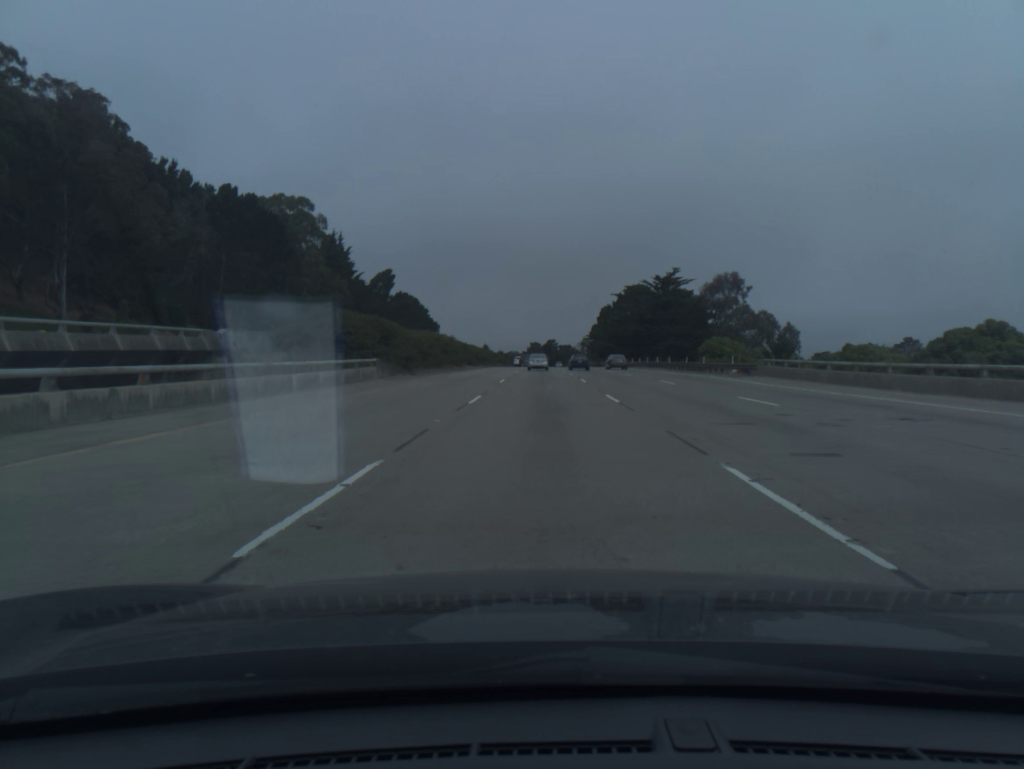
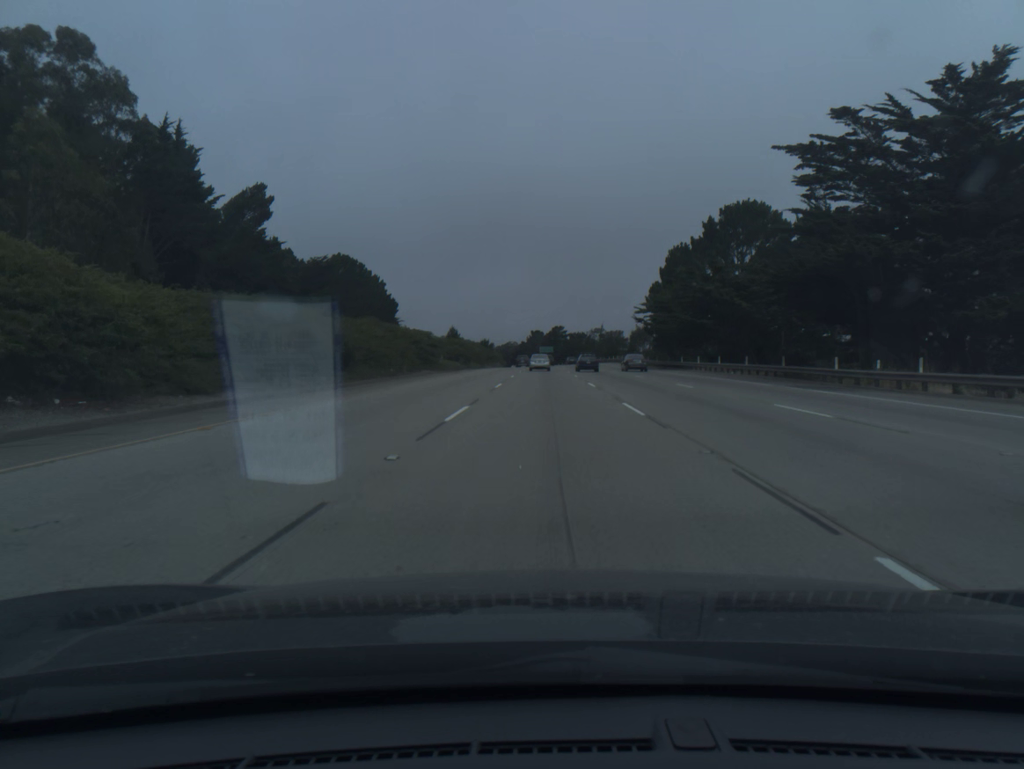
(+0.1, +88.1) m; 0°
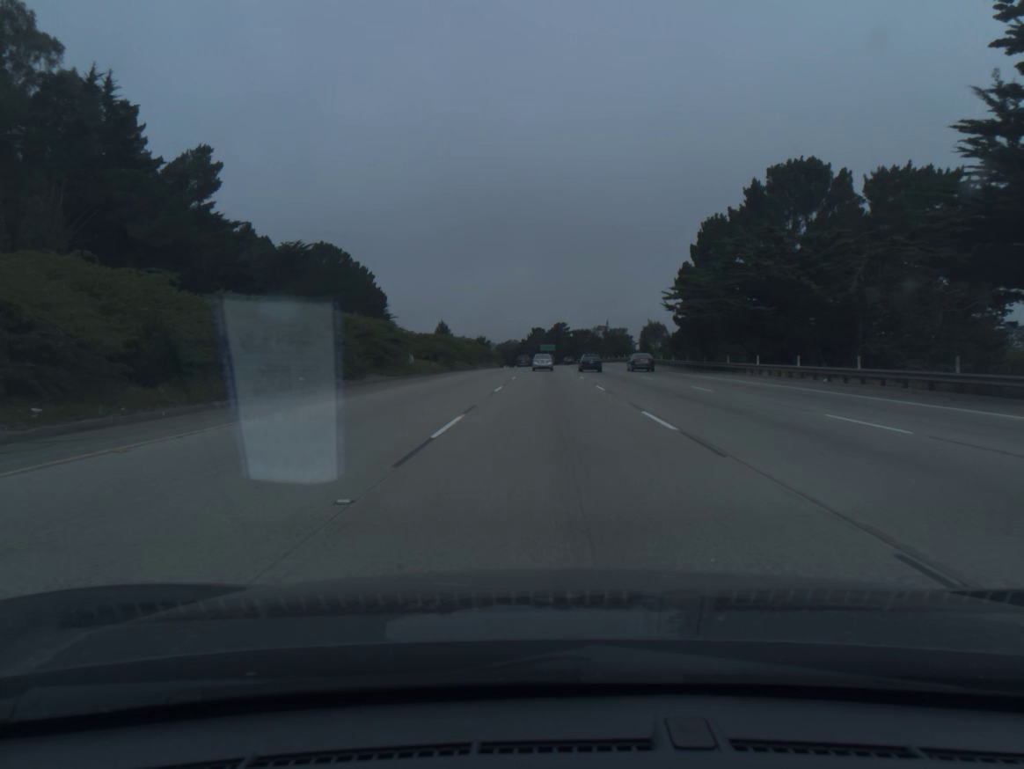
(0.0, +17.4) m; 0°
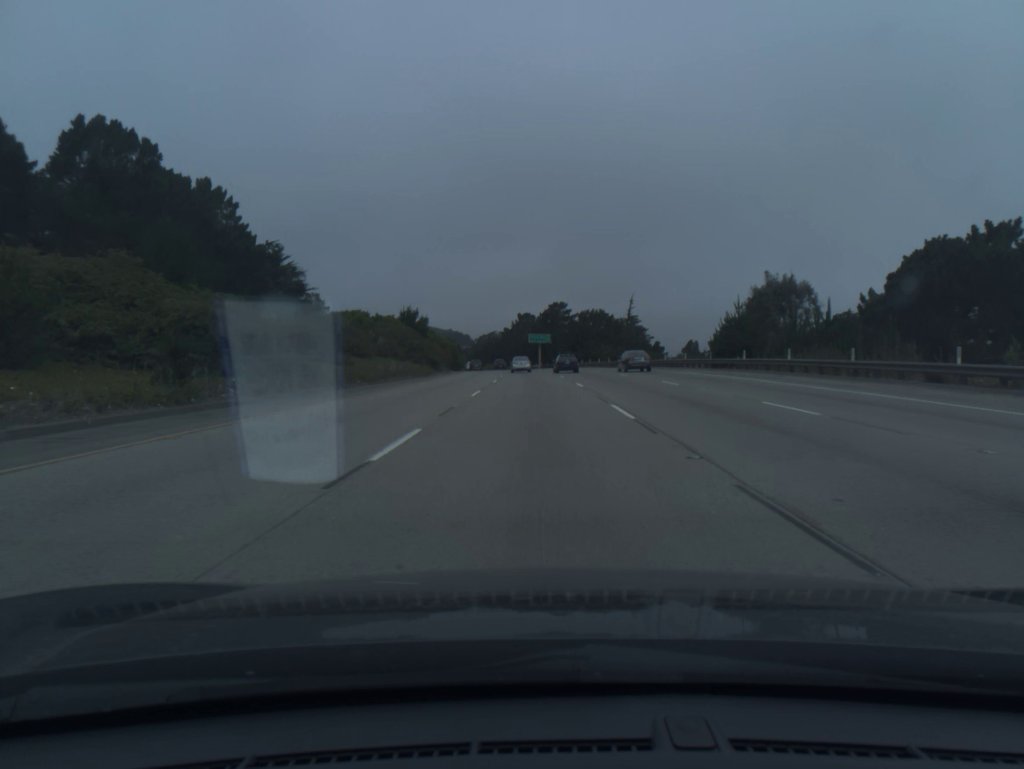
(+0.9, +85.2) m; +1°
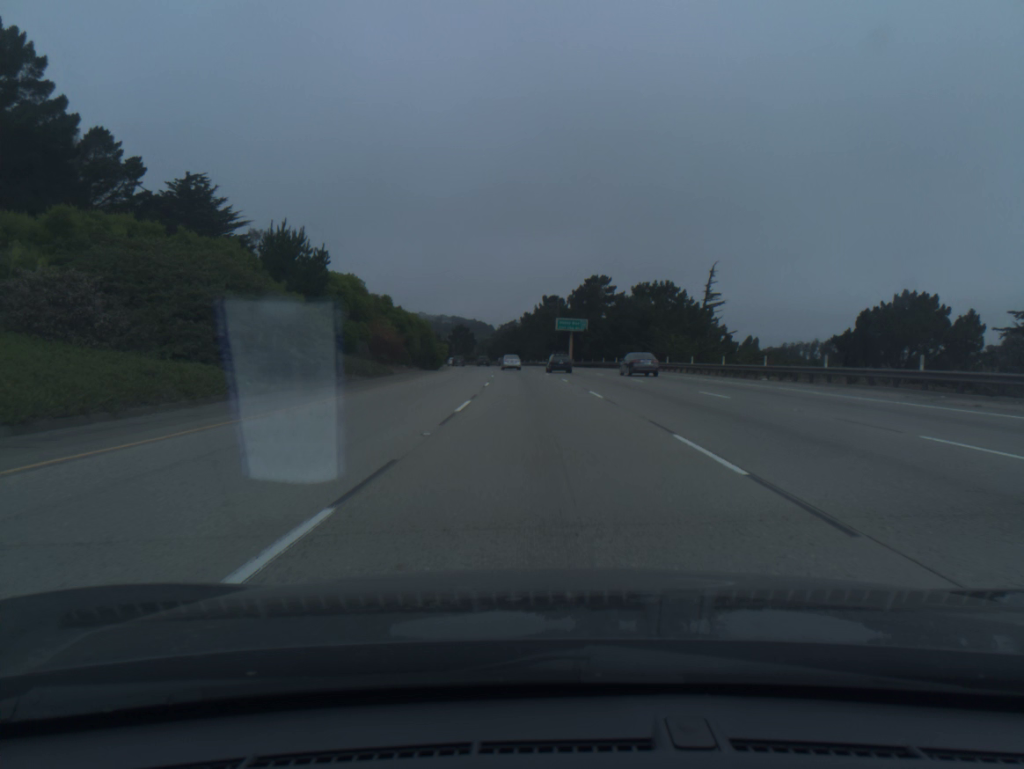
(-0.7, +50.8) m; -2°
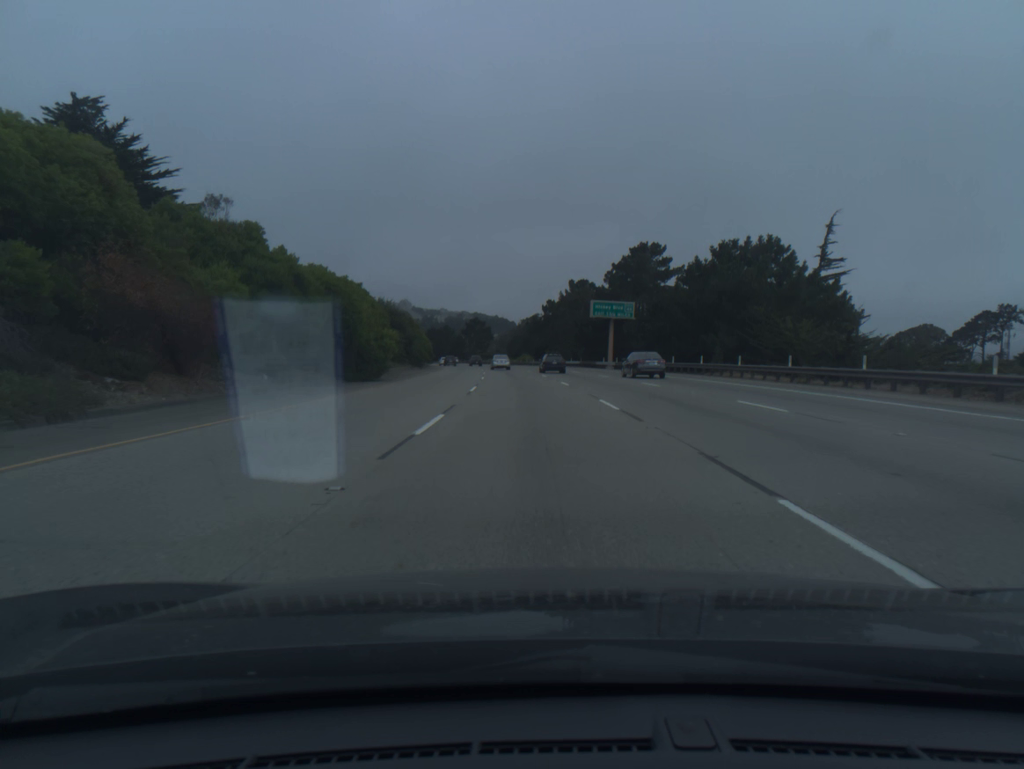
(-0.5, +34.4) m; -2°
